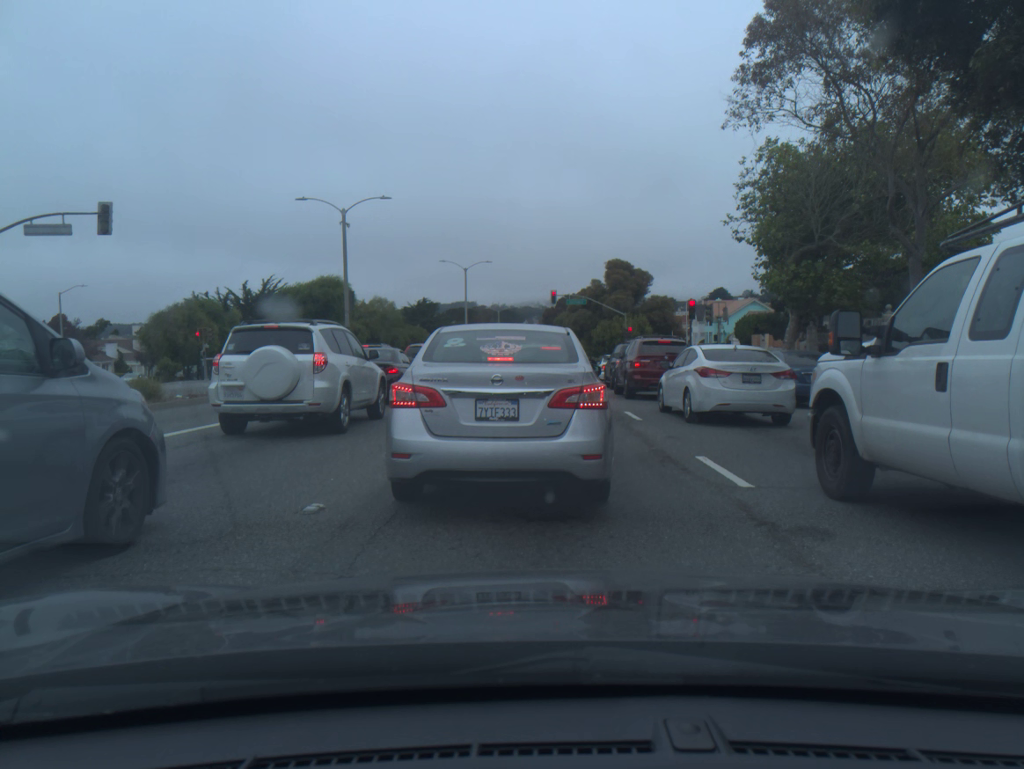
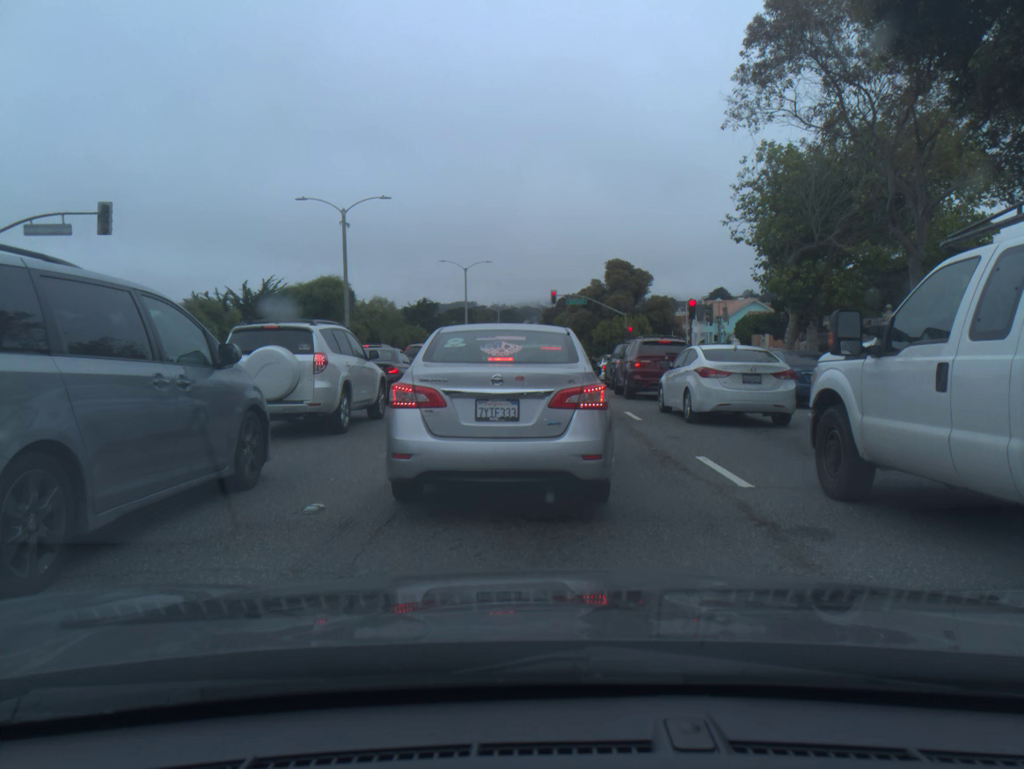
(0.0, 0.0) m; 0°
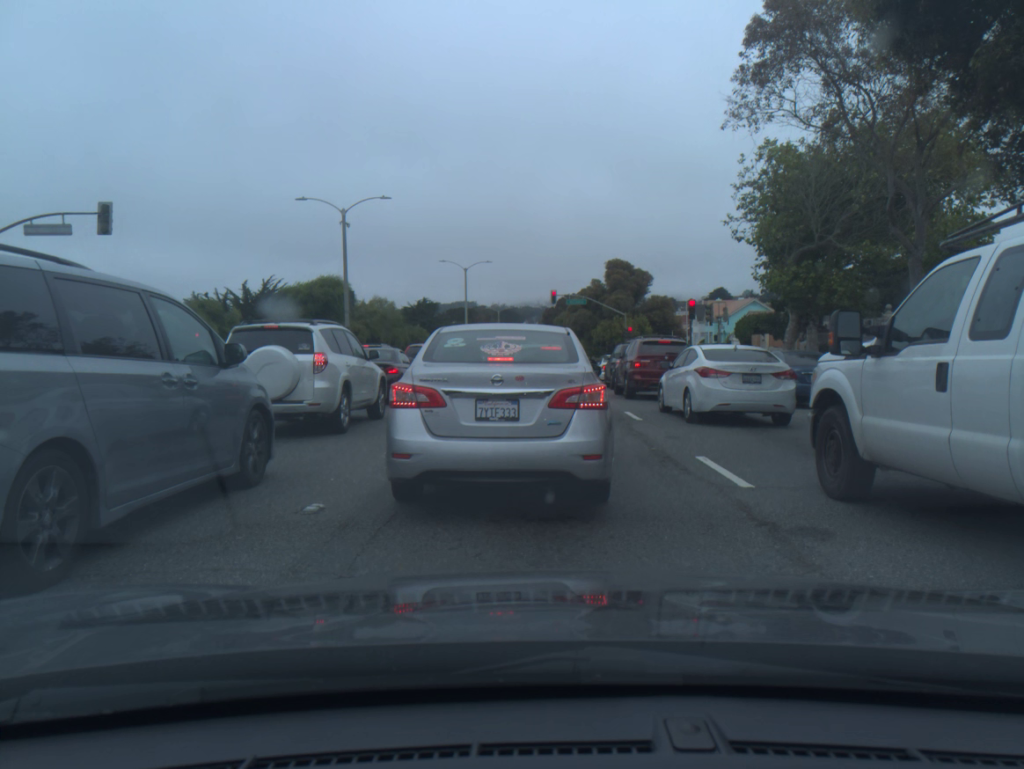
(0.0, 0.0) m; 0°
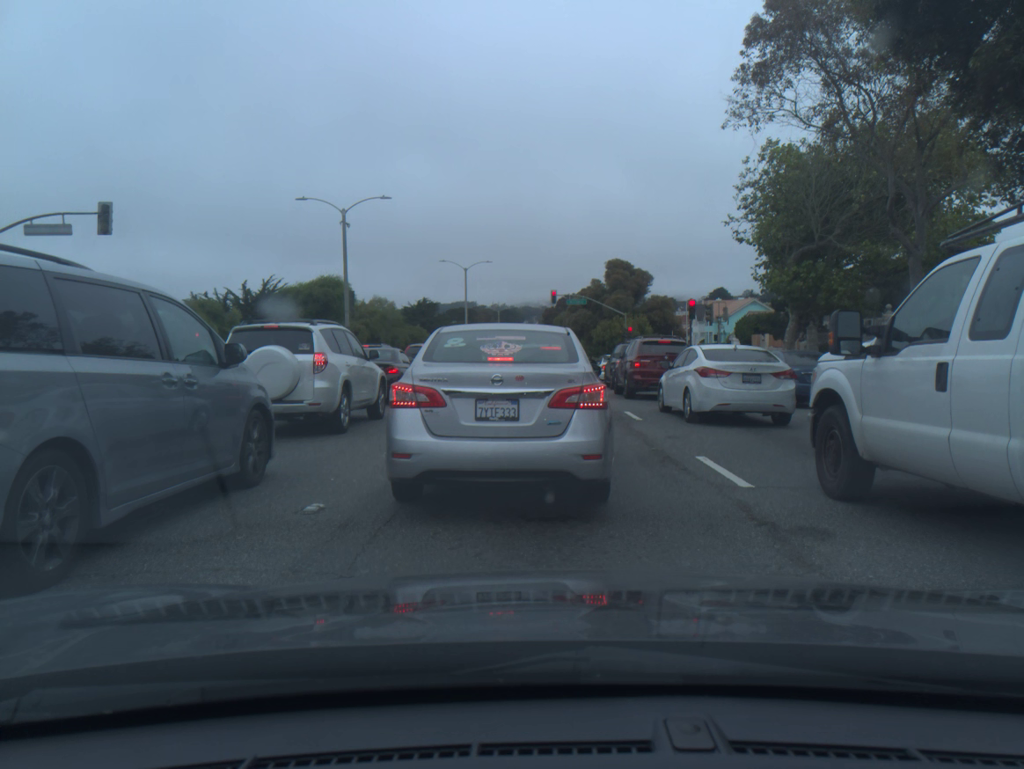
(0.0, 0.0) m; 0°
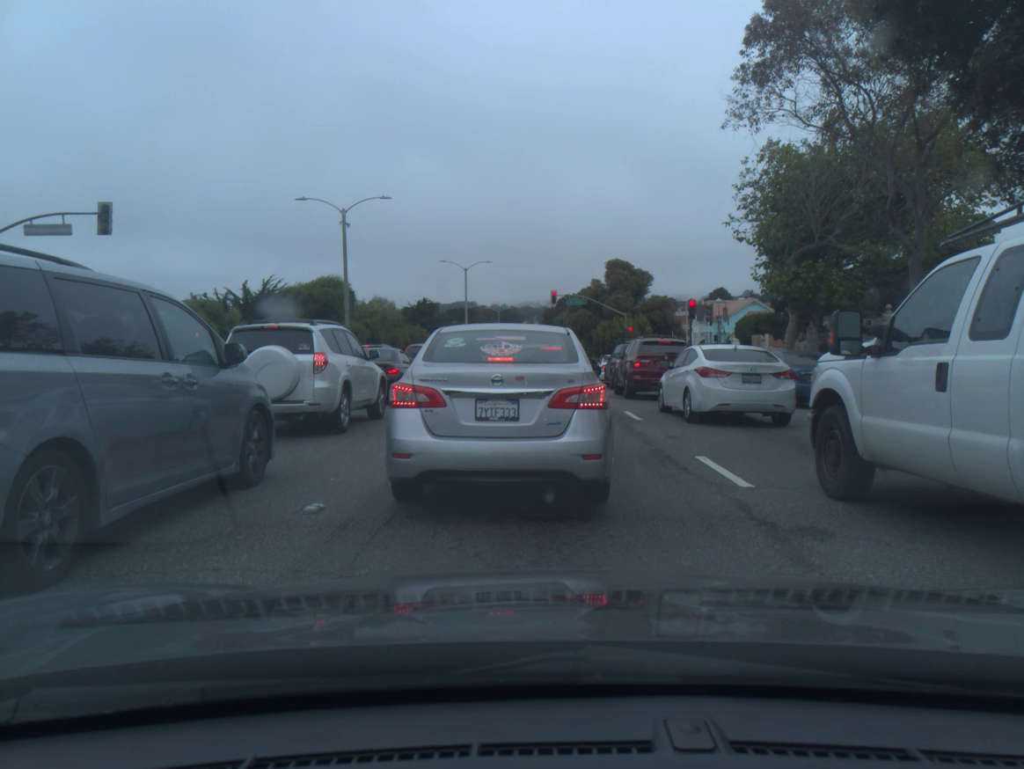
(0.0, 0.0) m; 0°
